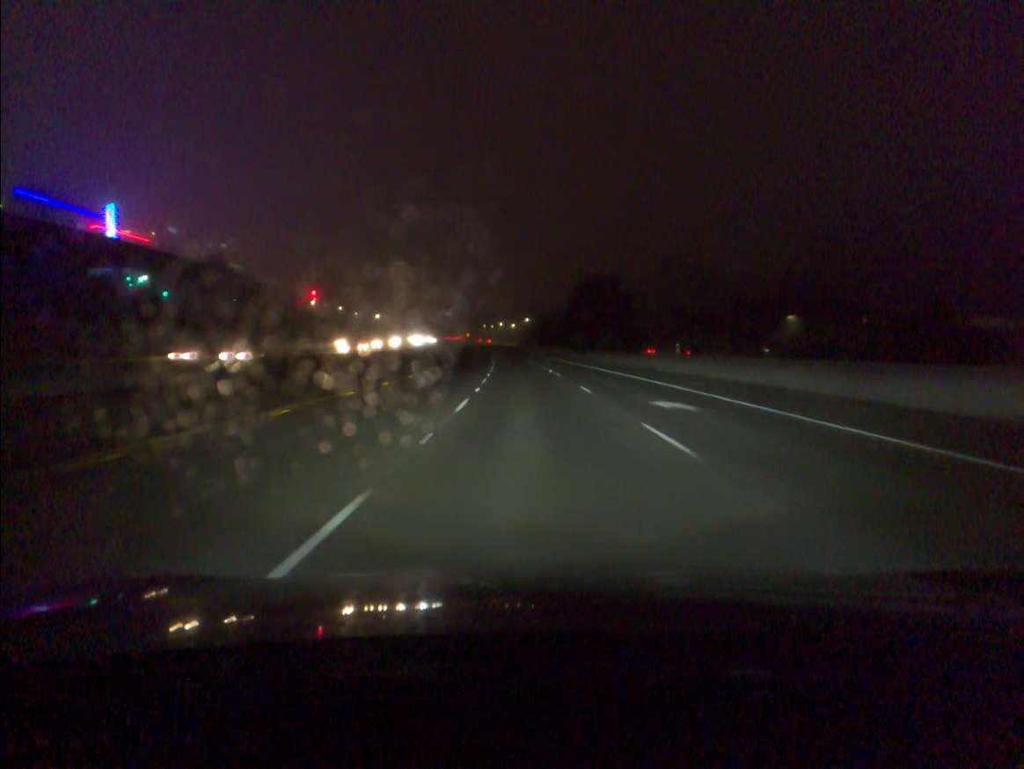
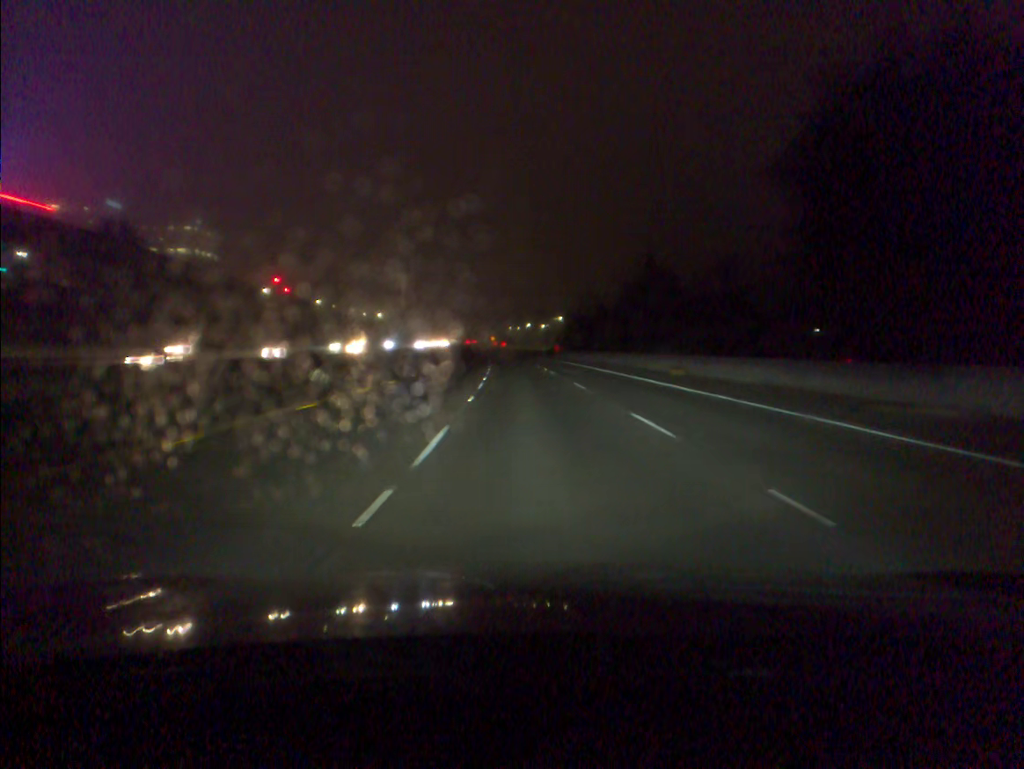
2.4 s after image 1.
(-1.3, +70.1) m; -2°
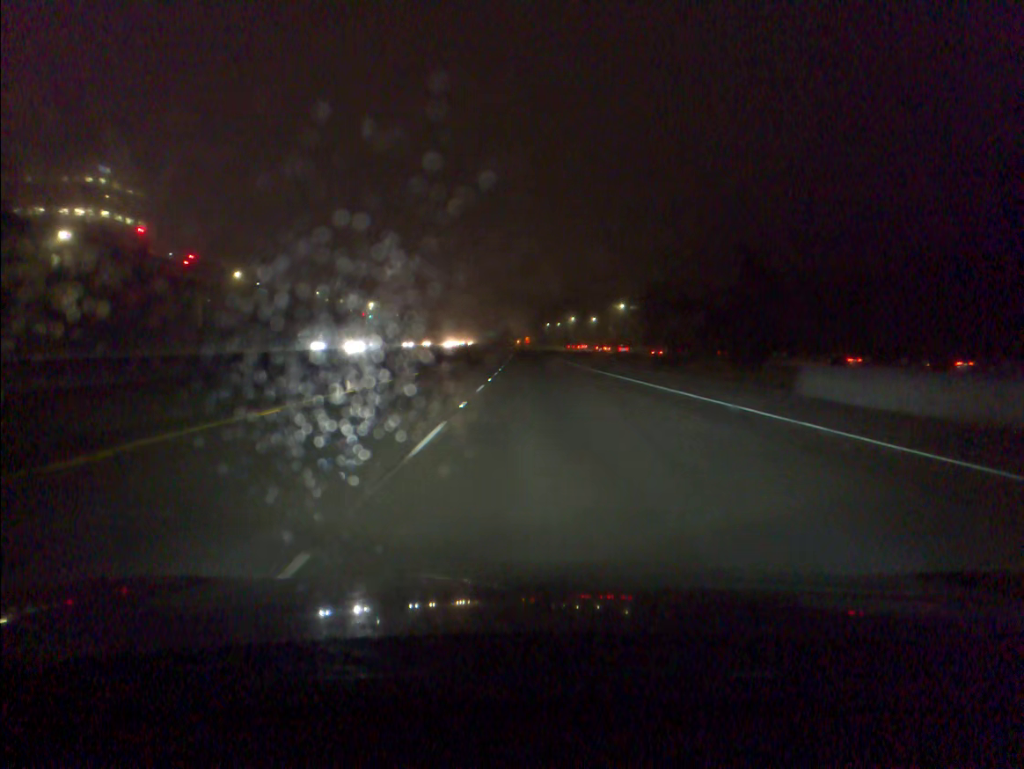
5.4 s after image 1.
(-2.5, +89.6) m; -3°
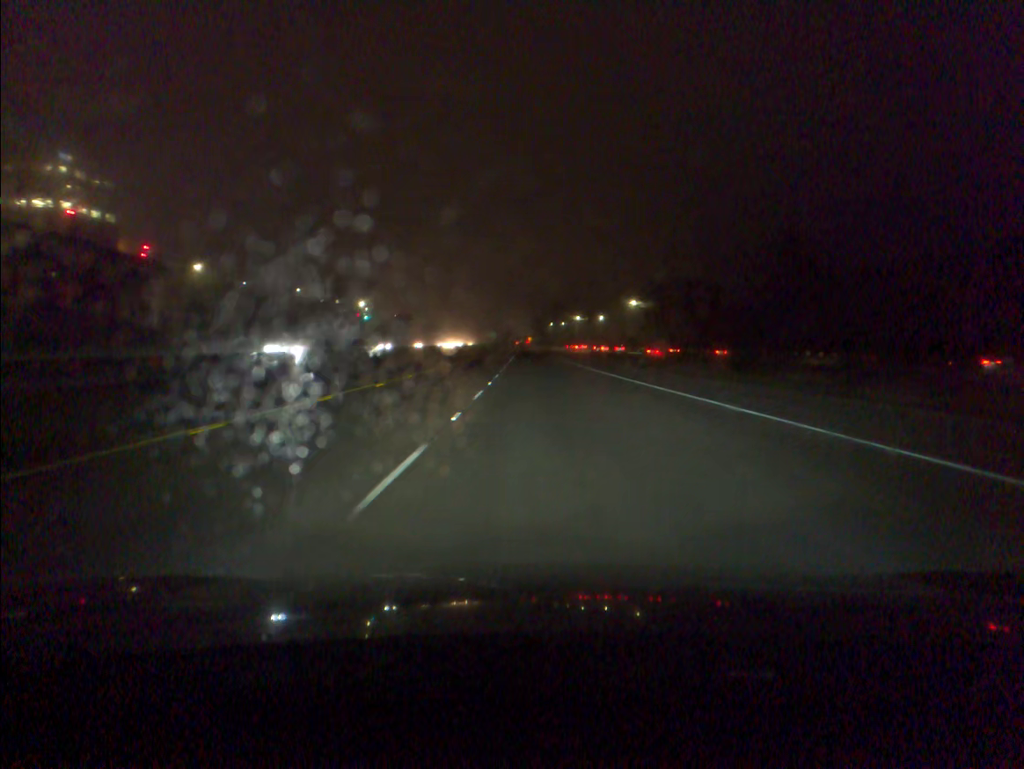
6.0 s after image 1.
(0.0, +18.1) m; 0°
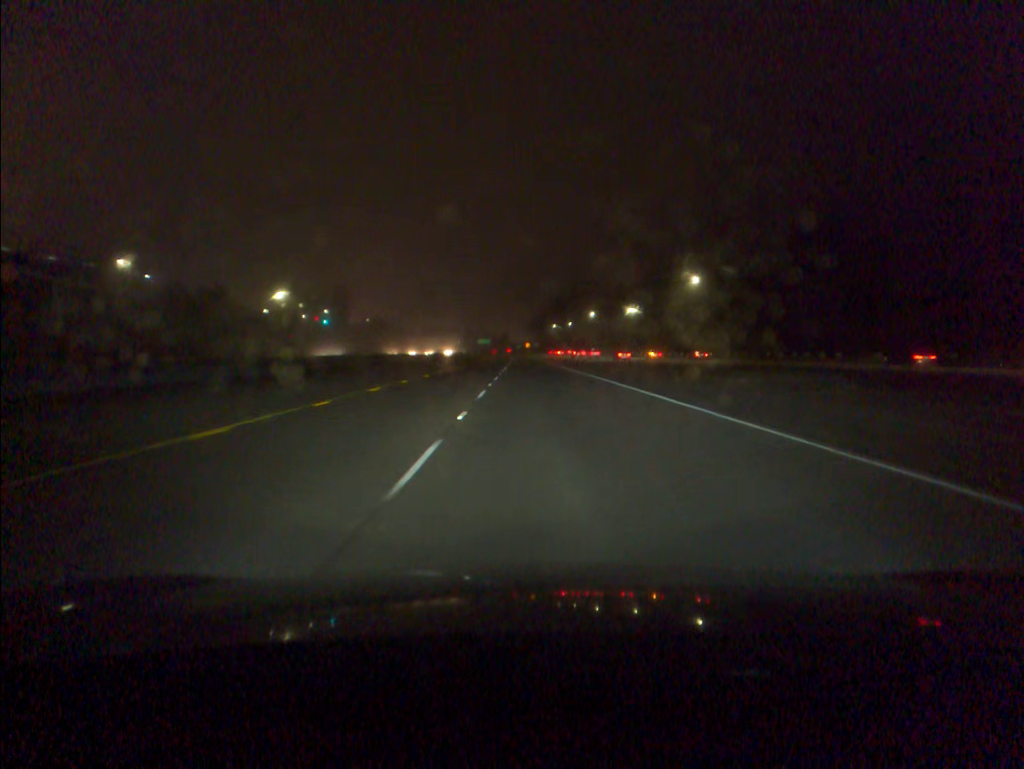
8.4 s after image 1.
(+0.1, +72.7) m; 0°
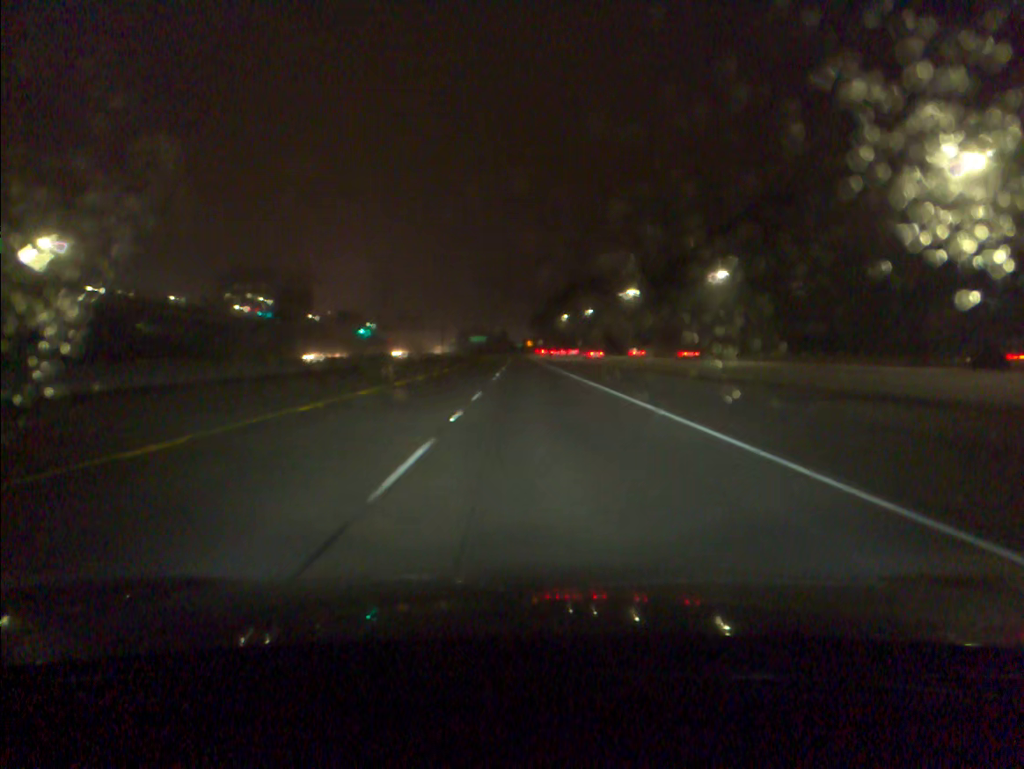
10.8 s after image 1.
(0.0, +73.8) m; 0°
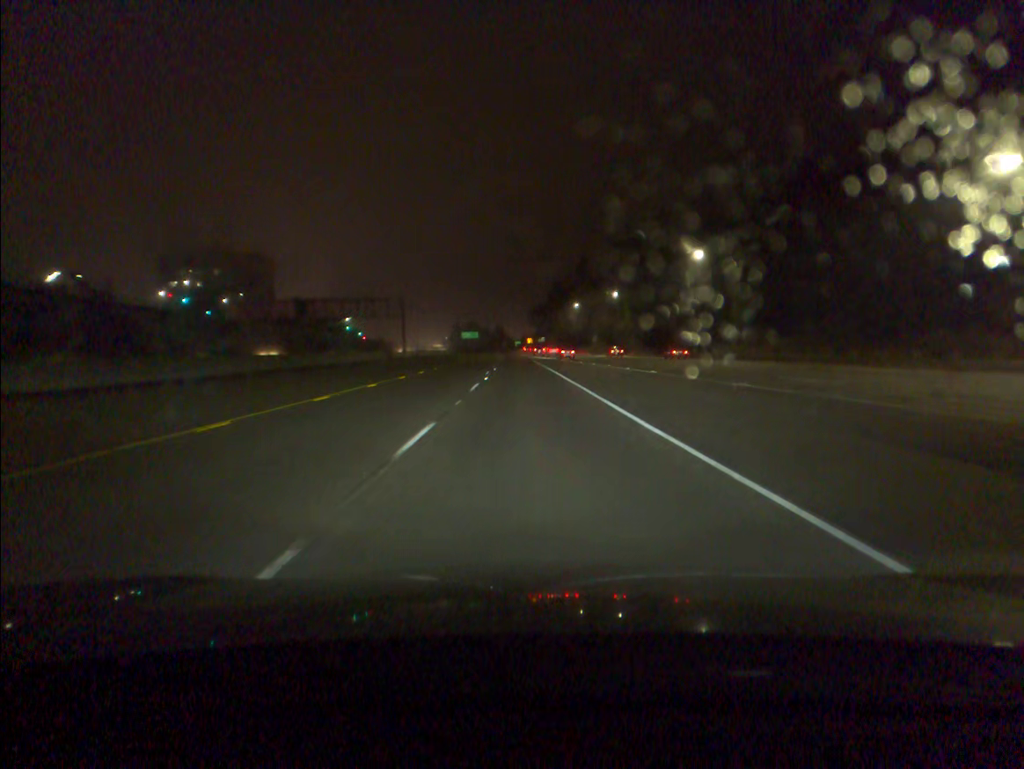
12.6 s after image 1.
(0.0, +55.6) m; 0°
